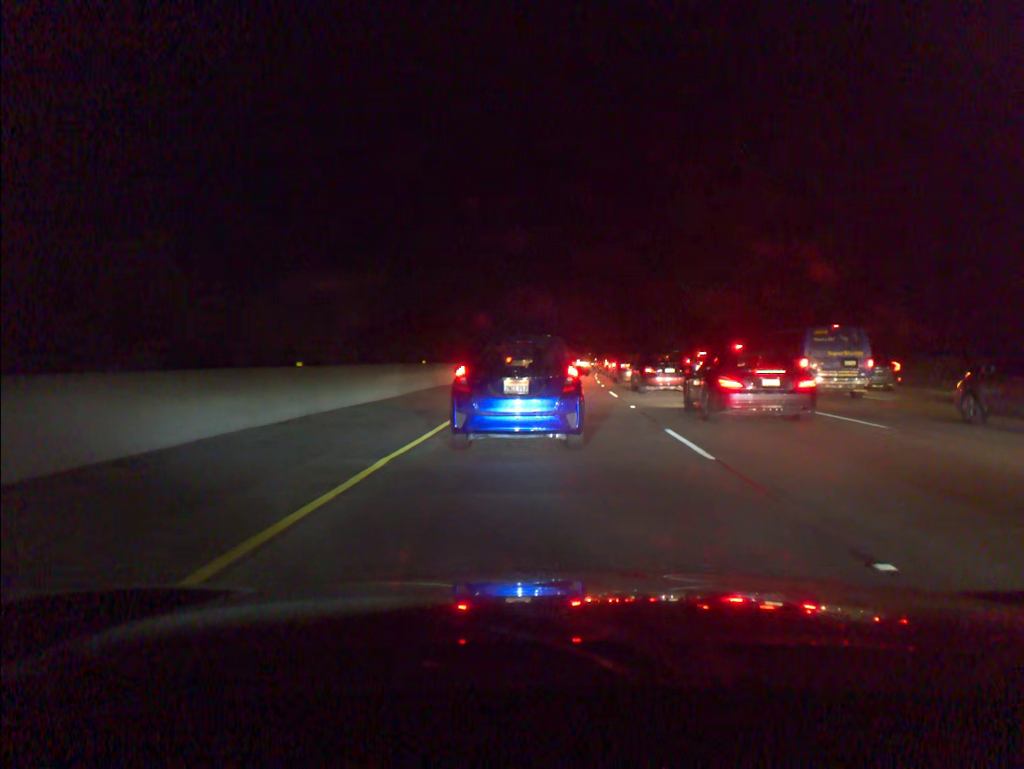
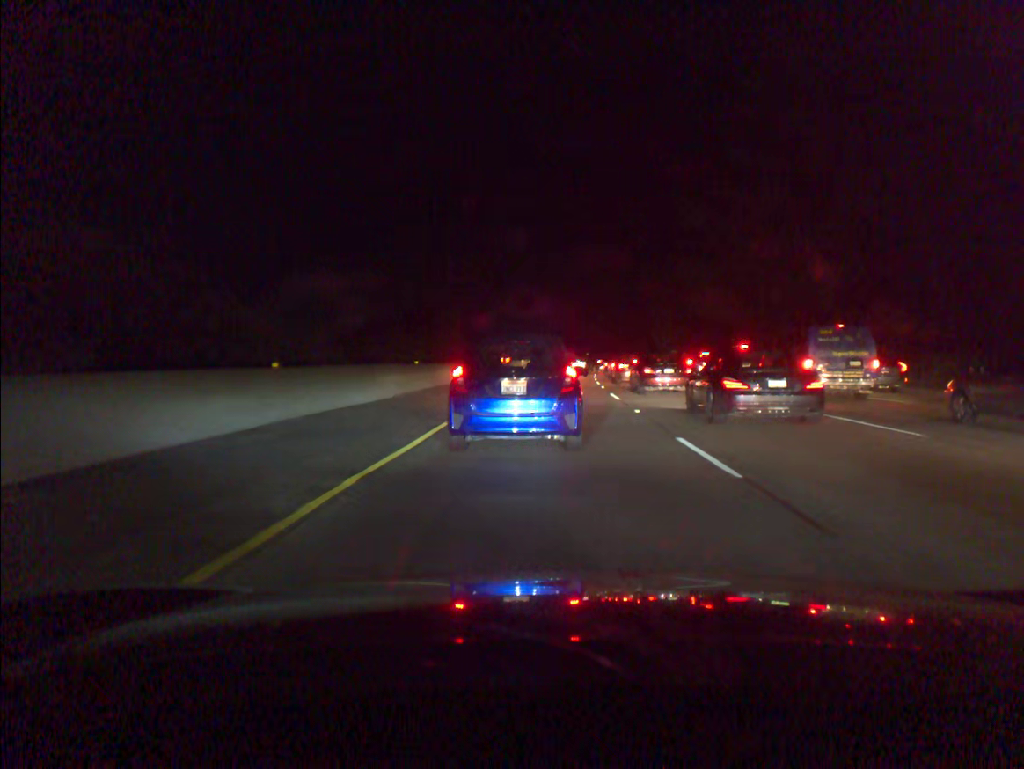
(0.0, +1.4) m; 0°
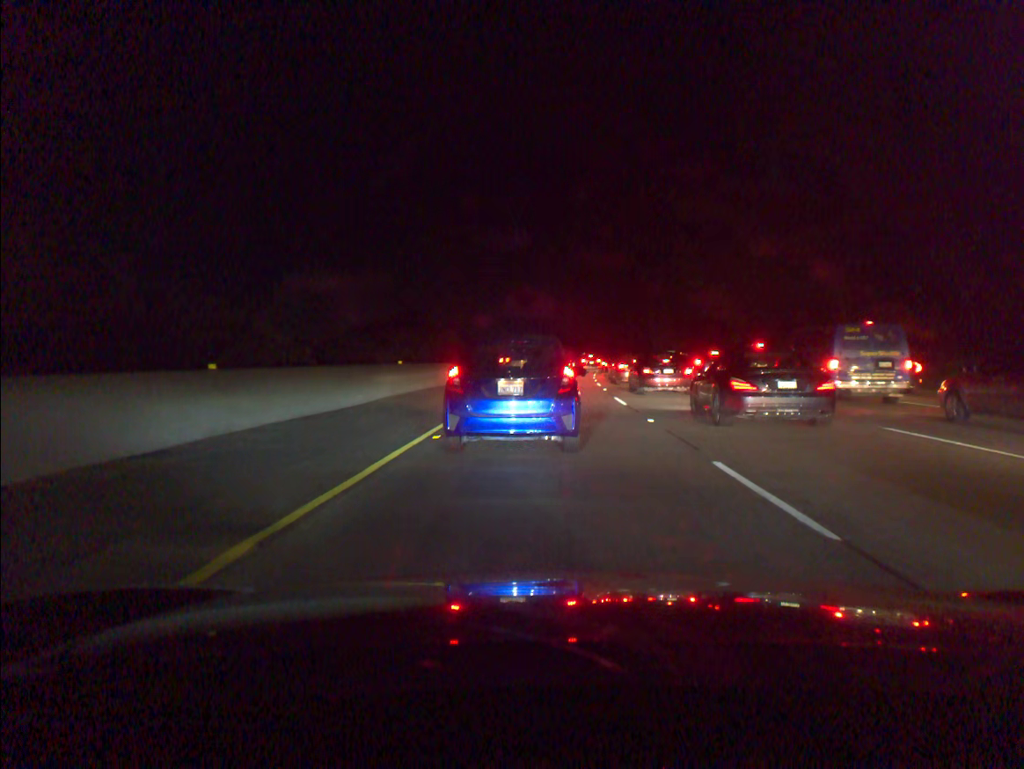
(0.0, +2.6) m; 0°
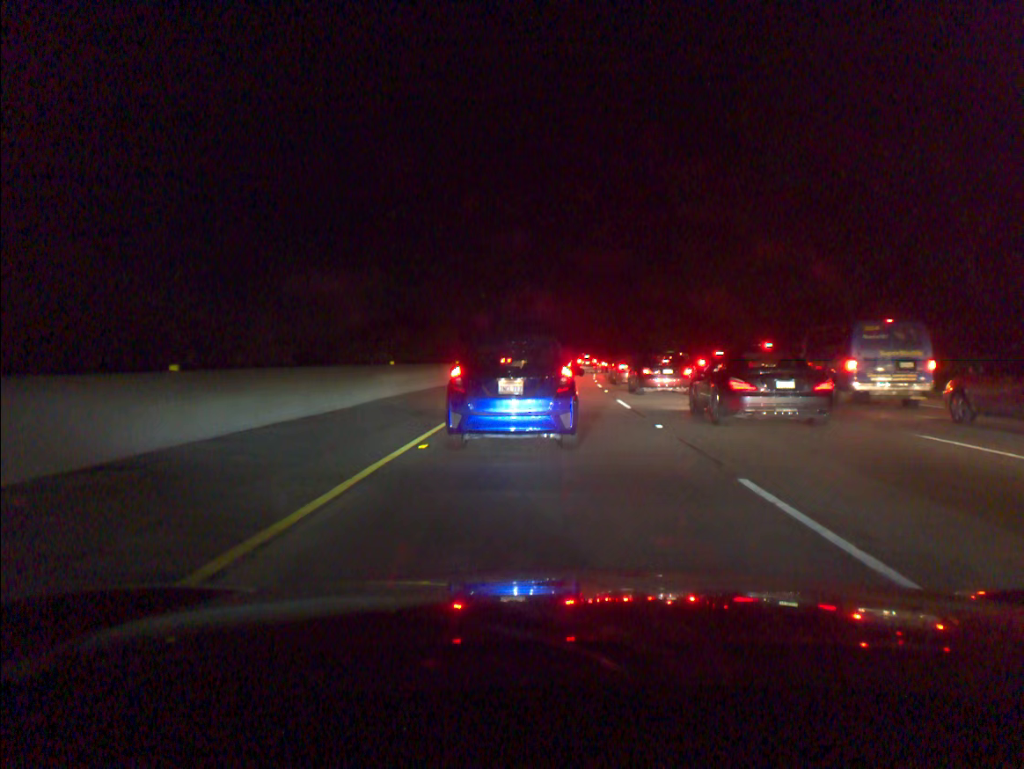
(0.0, +1.2) m; 0°
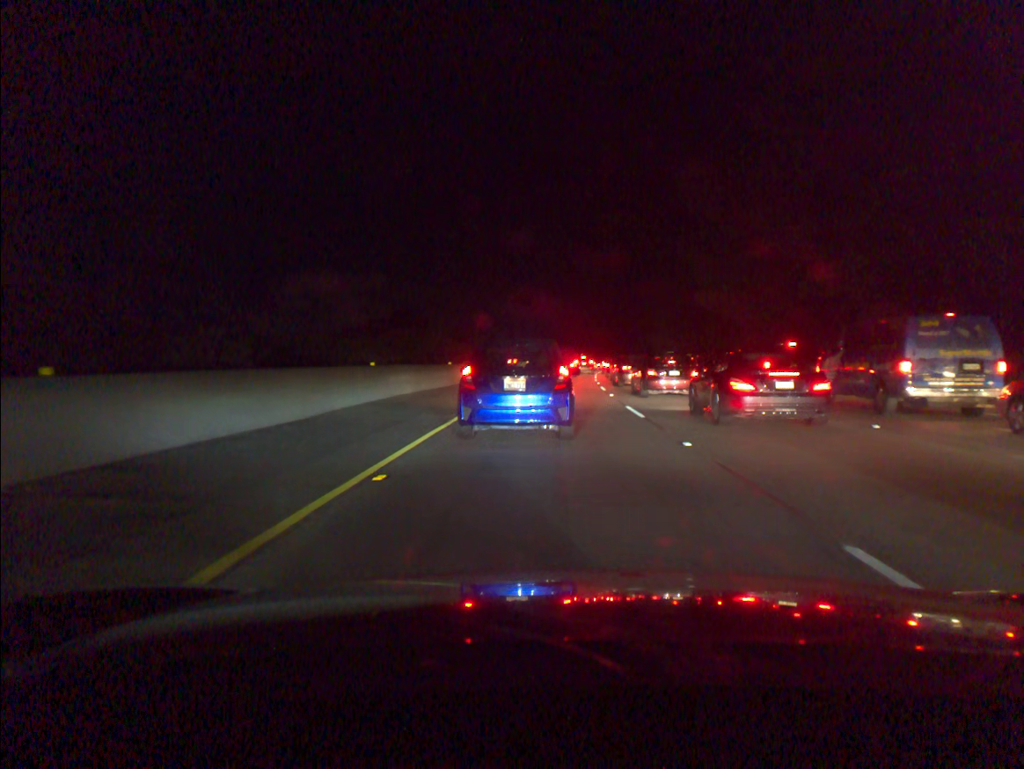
(0.0, +2.7) m; 0°
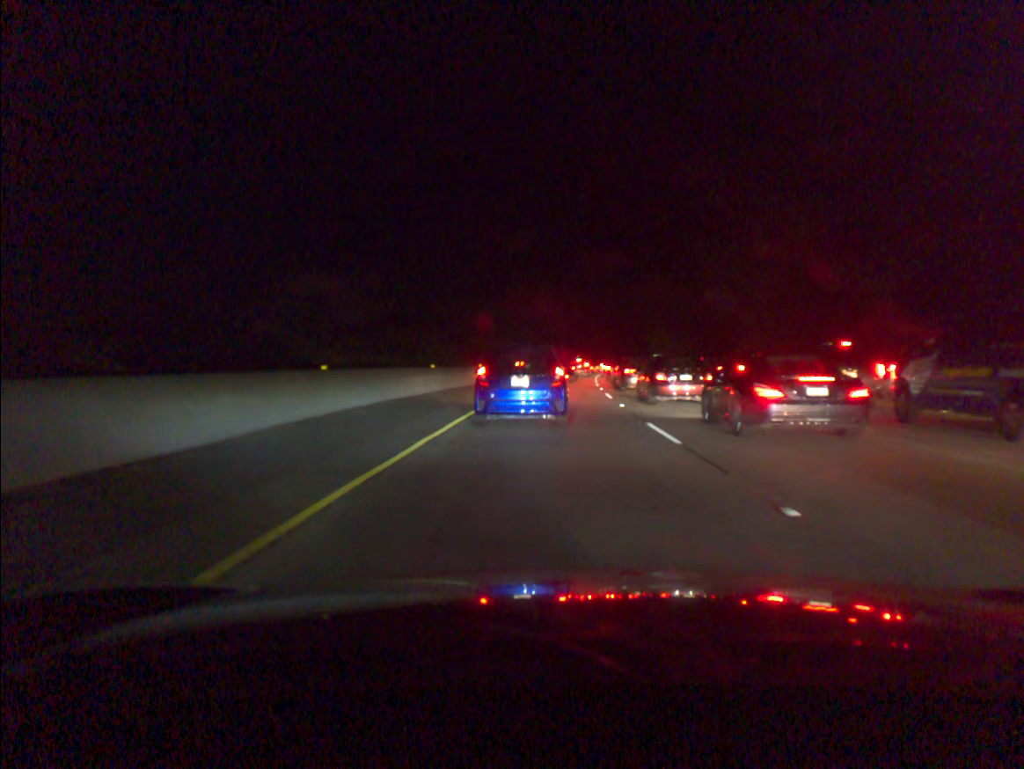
(0.0, +4.7) m; 0°
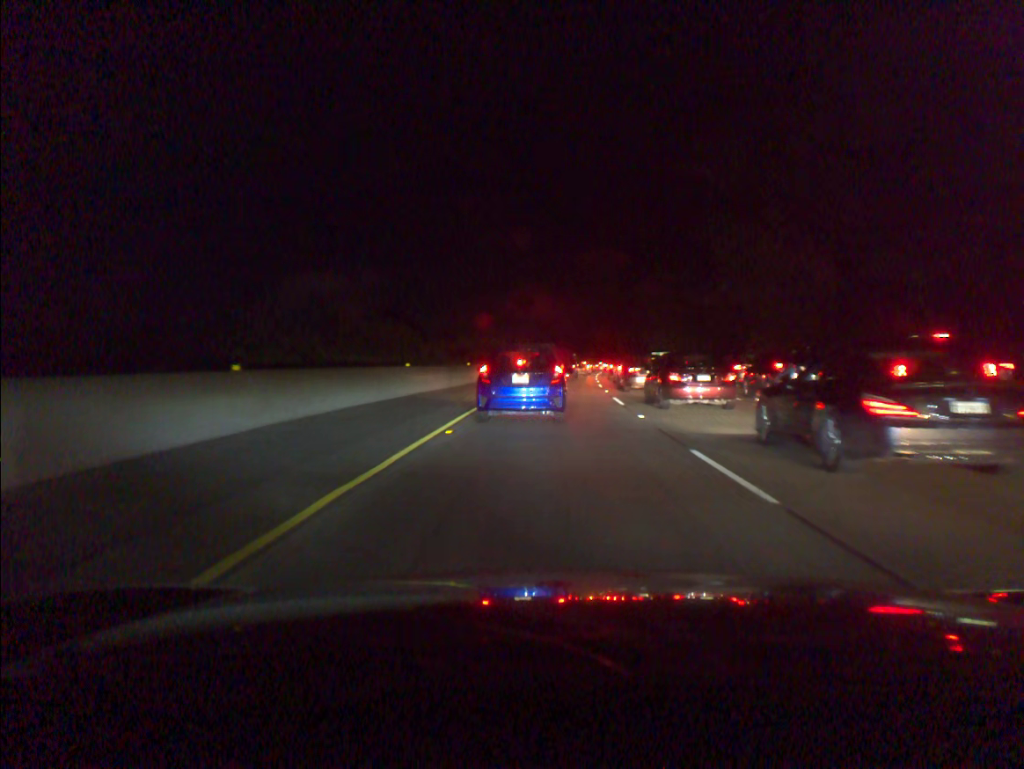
(0.0, +4.8) m; 0°
